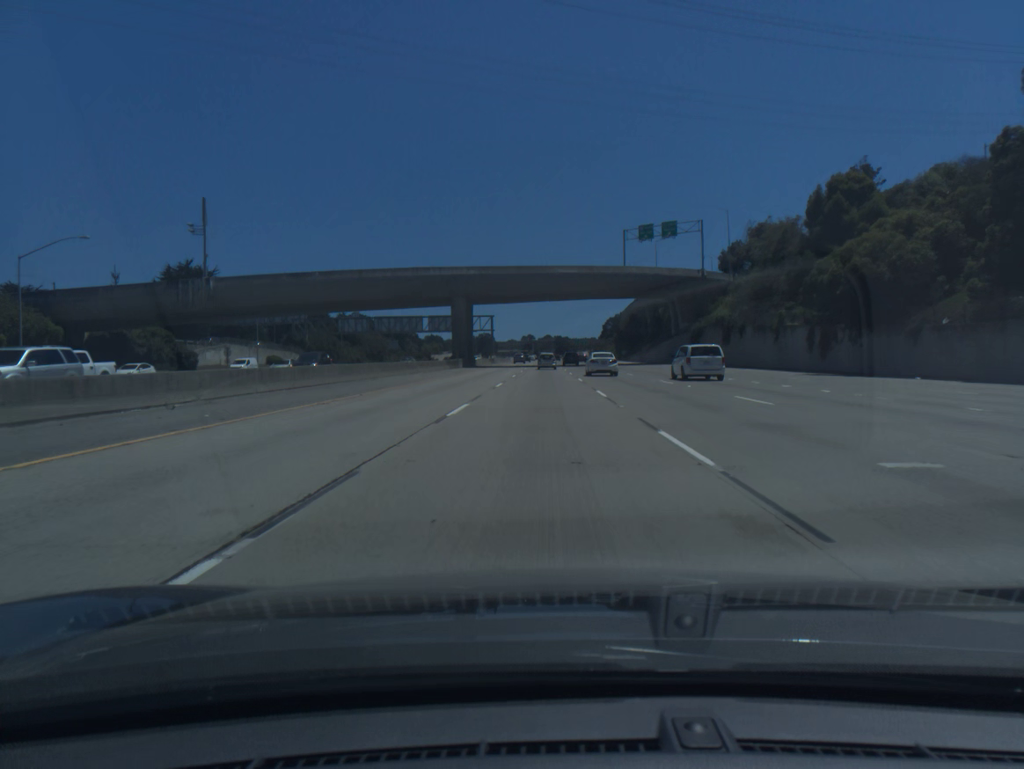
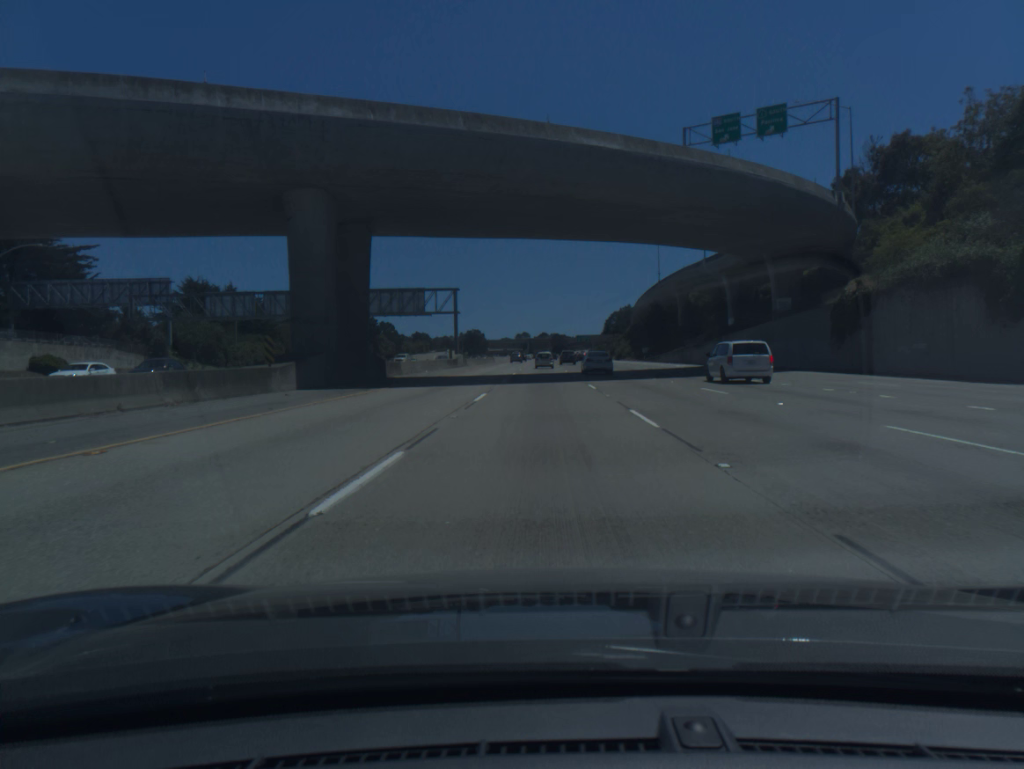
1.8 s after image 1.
(0.0, +53.9) m; 0°
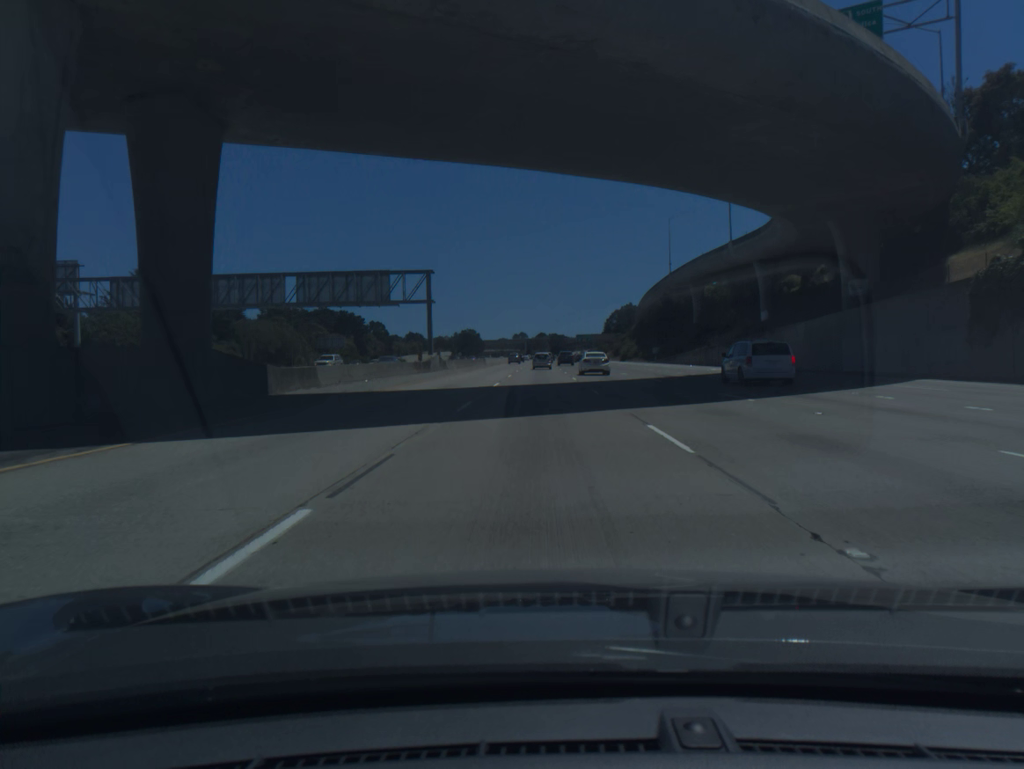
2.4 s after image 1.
(0.0, +18.0) m; 0°
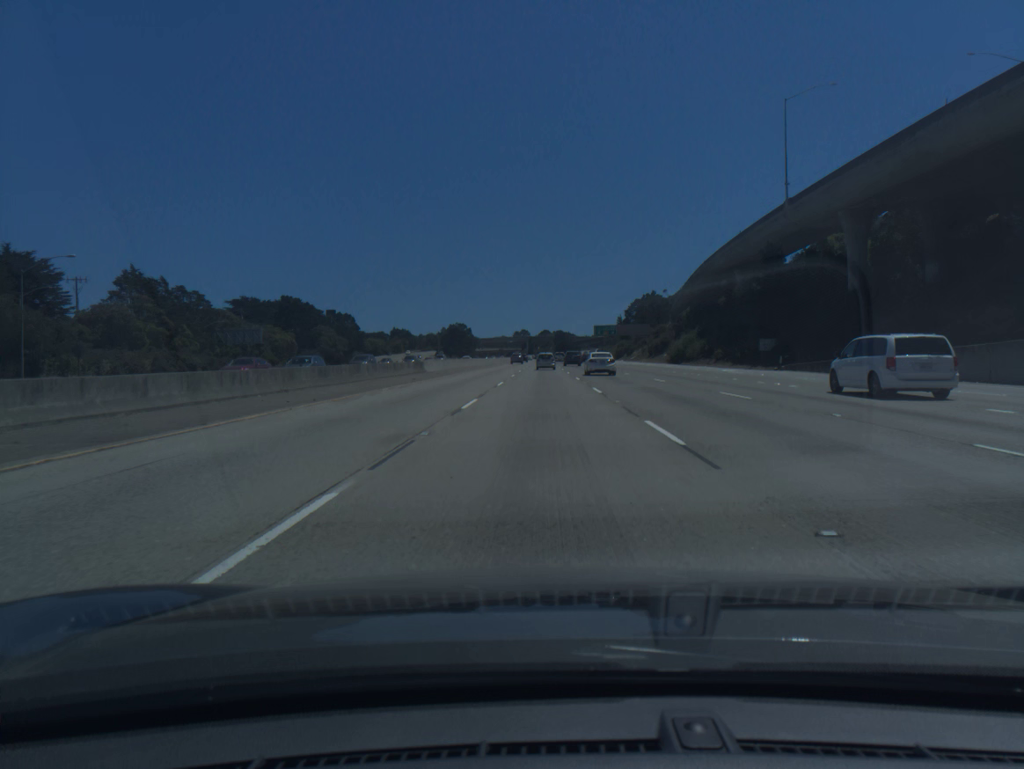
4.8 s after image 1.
(-0.2, +72.2) m; 0°
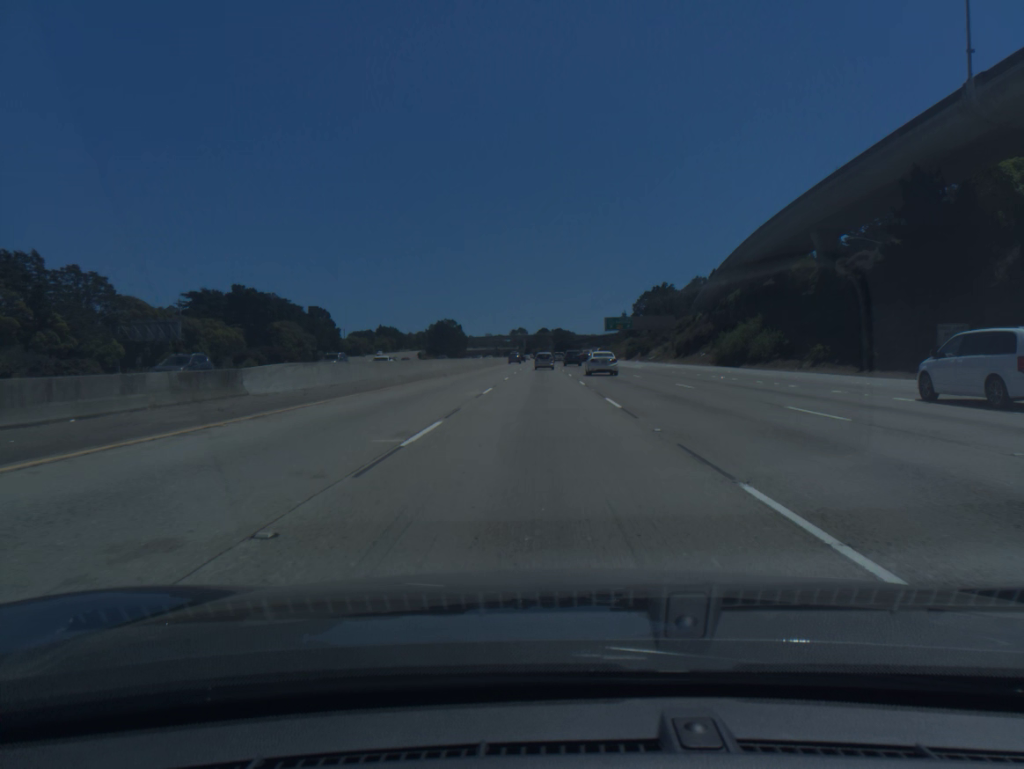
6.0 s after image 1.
(+0.1, +36.2) m; 0°
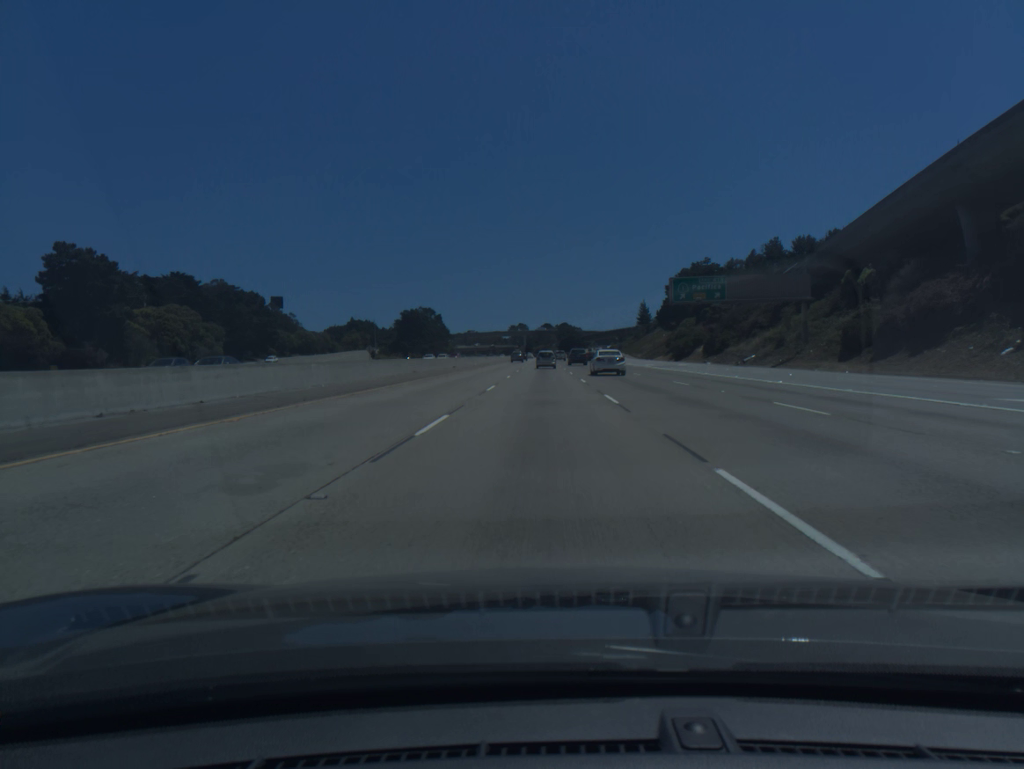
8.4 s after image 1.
(-0.1, +72.3) m; 0°
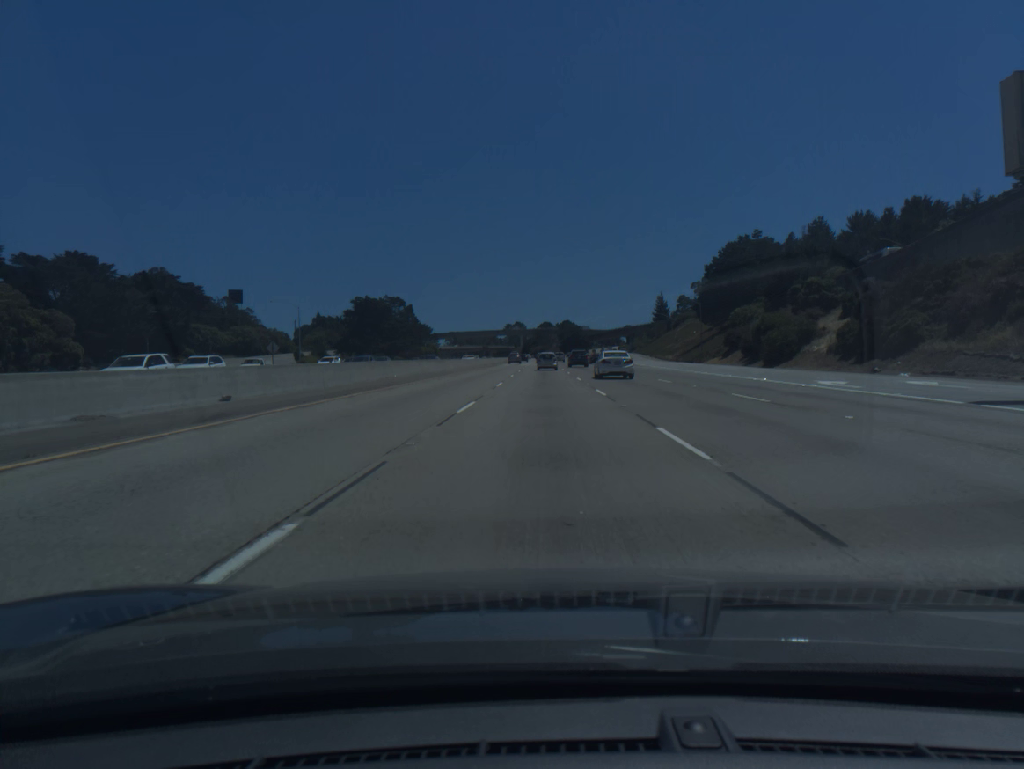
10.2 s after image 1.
(0.0, +53.9) m; 0°
